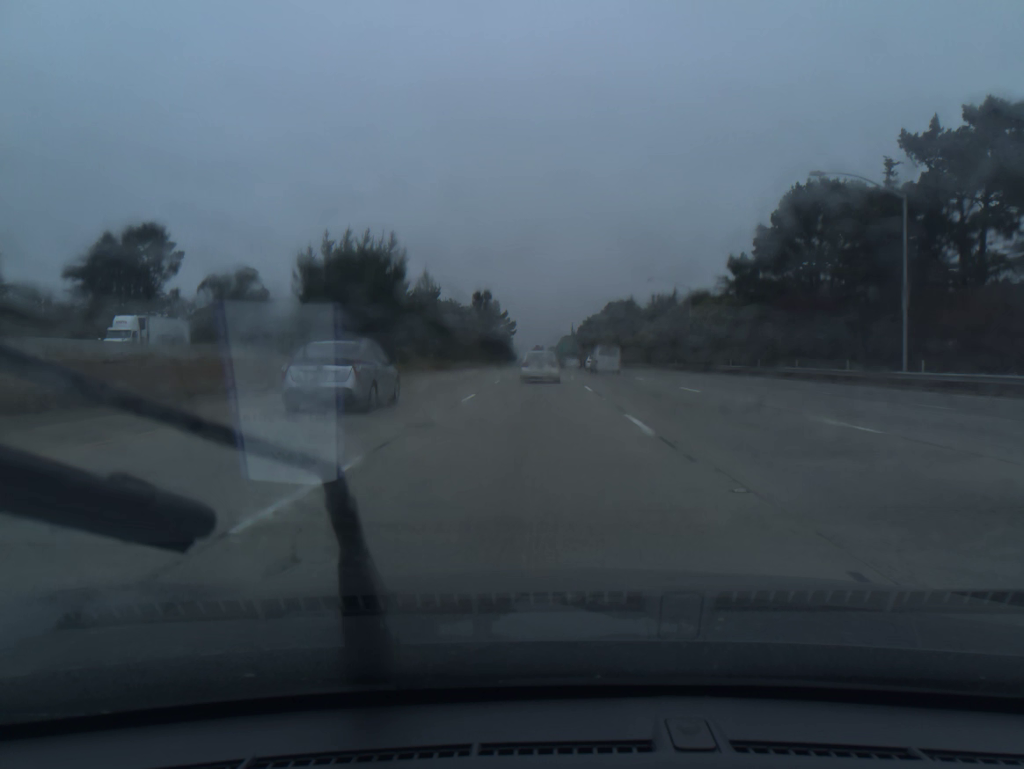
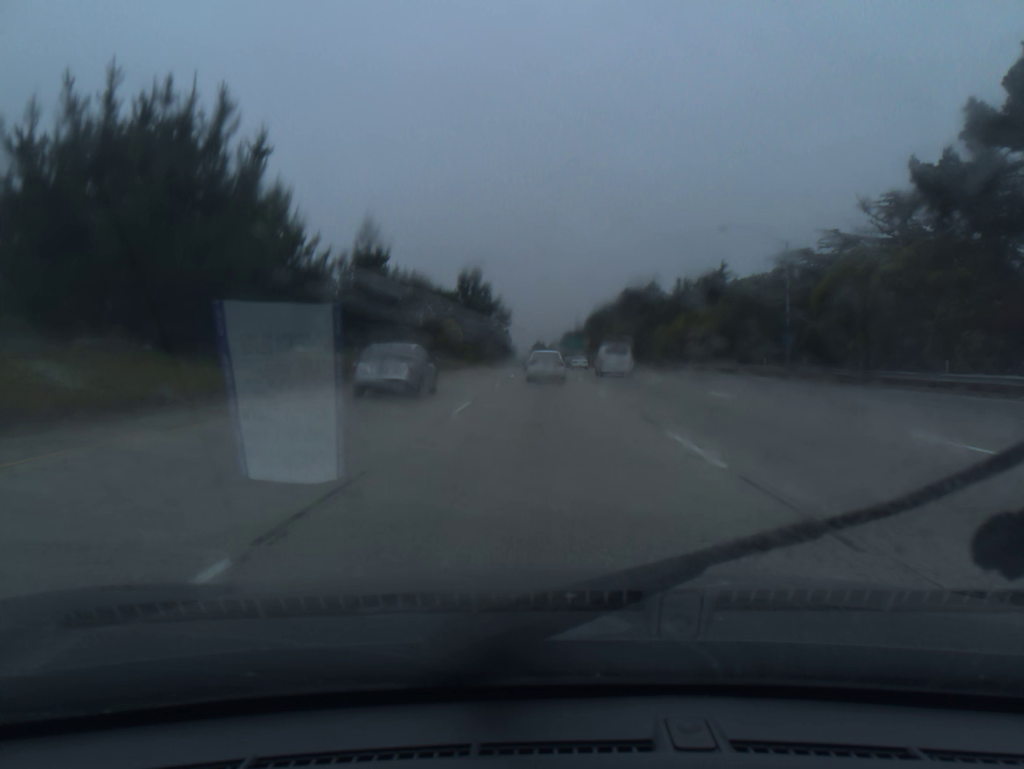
(-0.1, +33.0) m; 0°
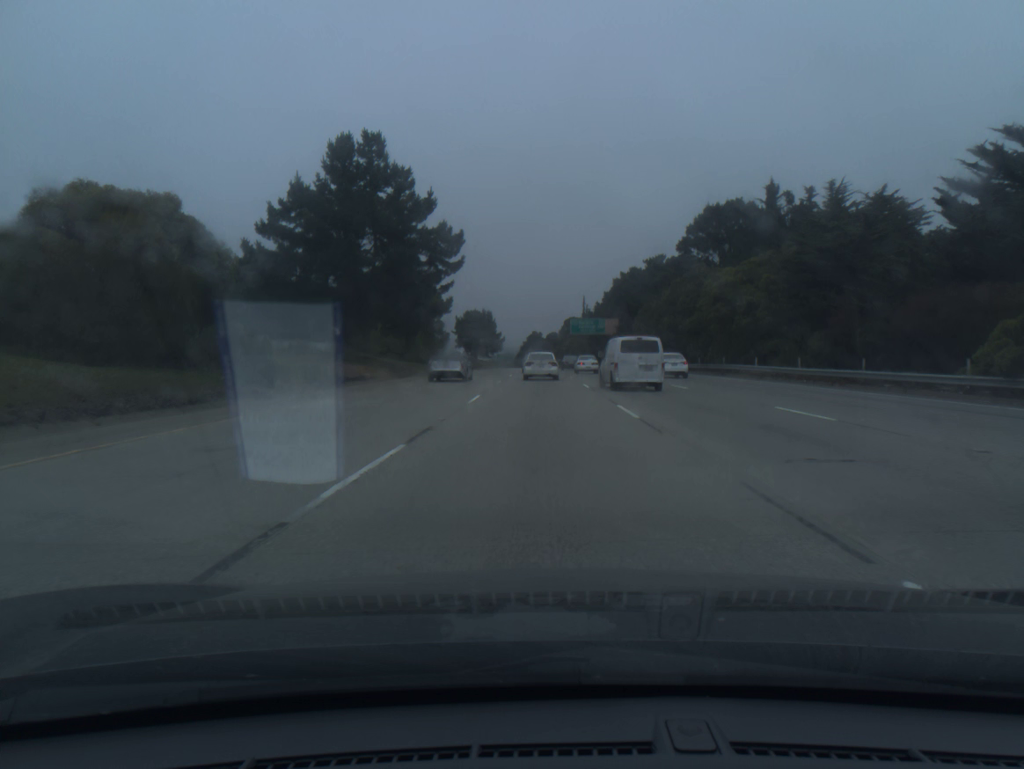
(+0.8, +81.1) m; +1°
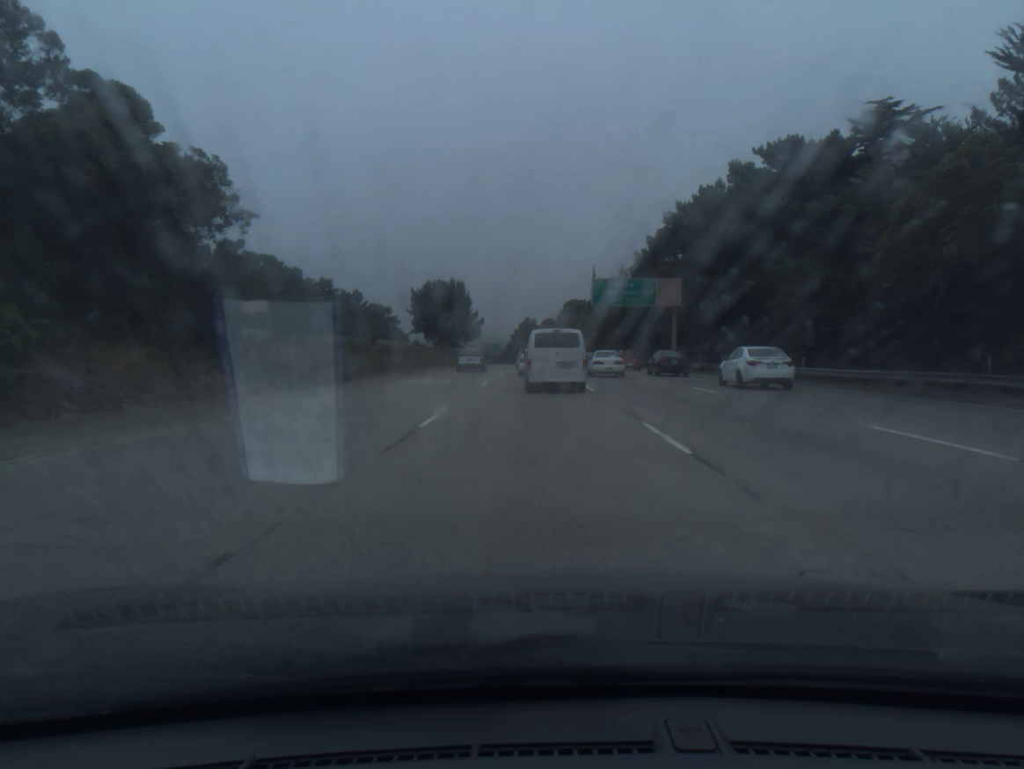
(+0.1, +64.0) m; 0°
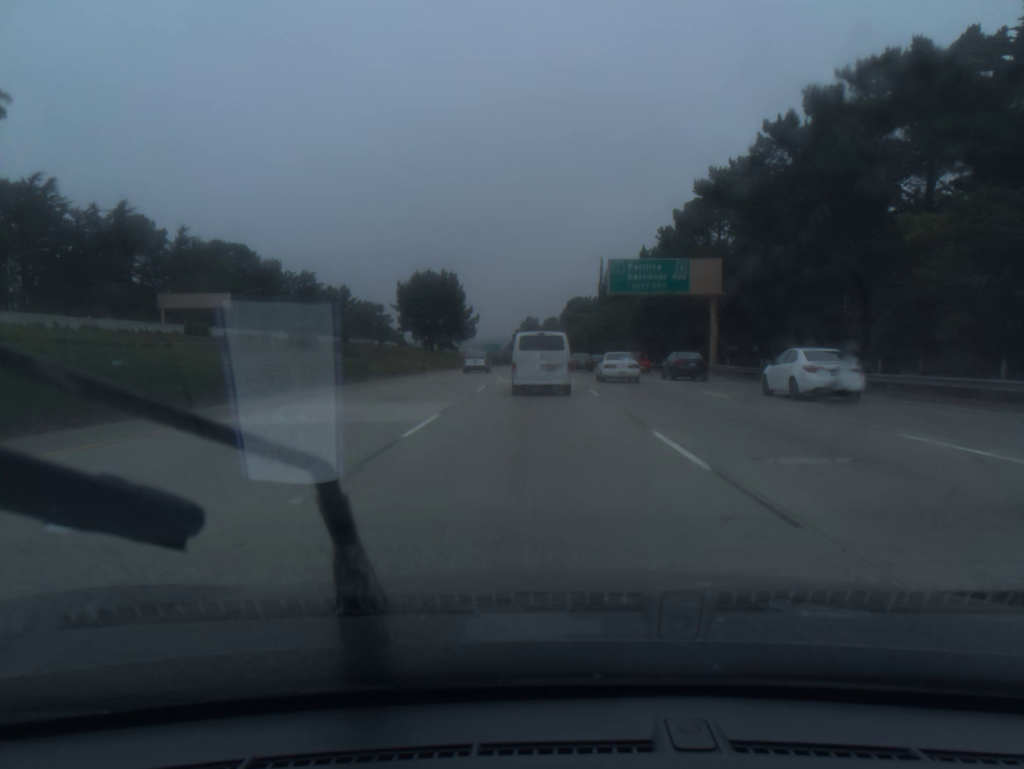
(0.0, +15.8) m; 0°
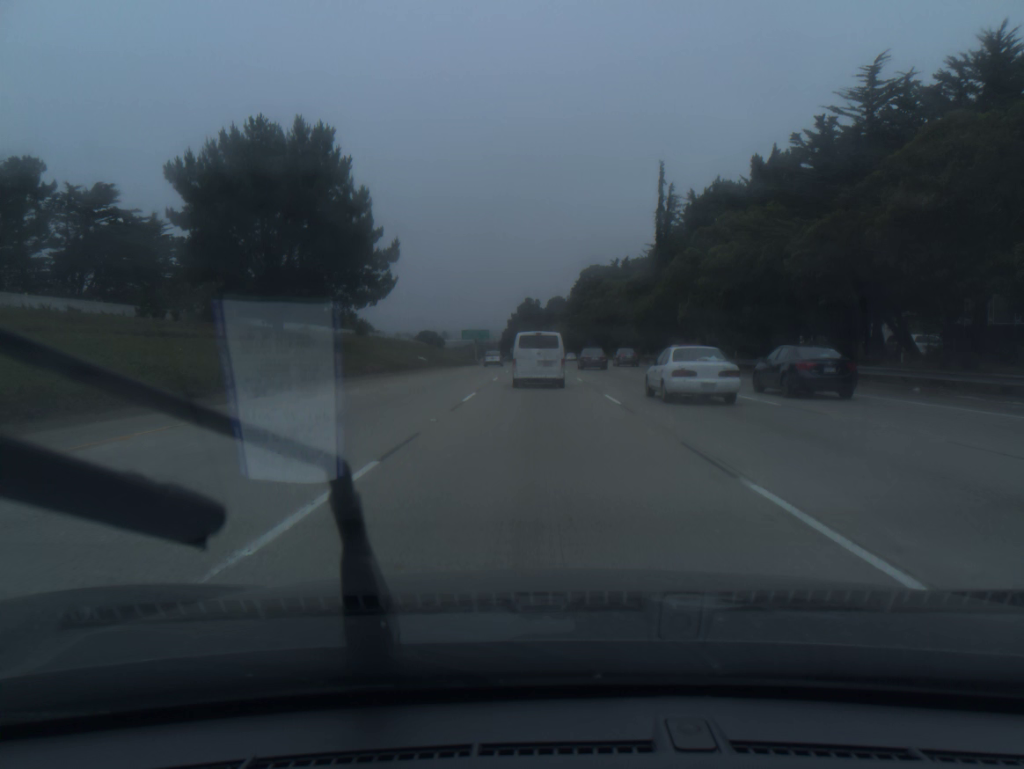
(-0.6, +77.9) m; 0°
